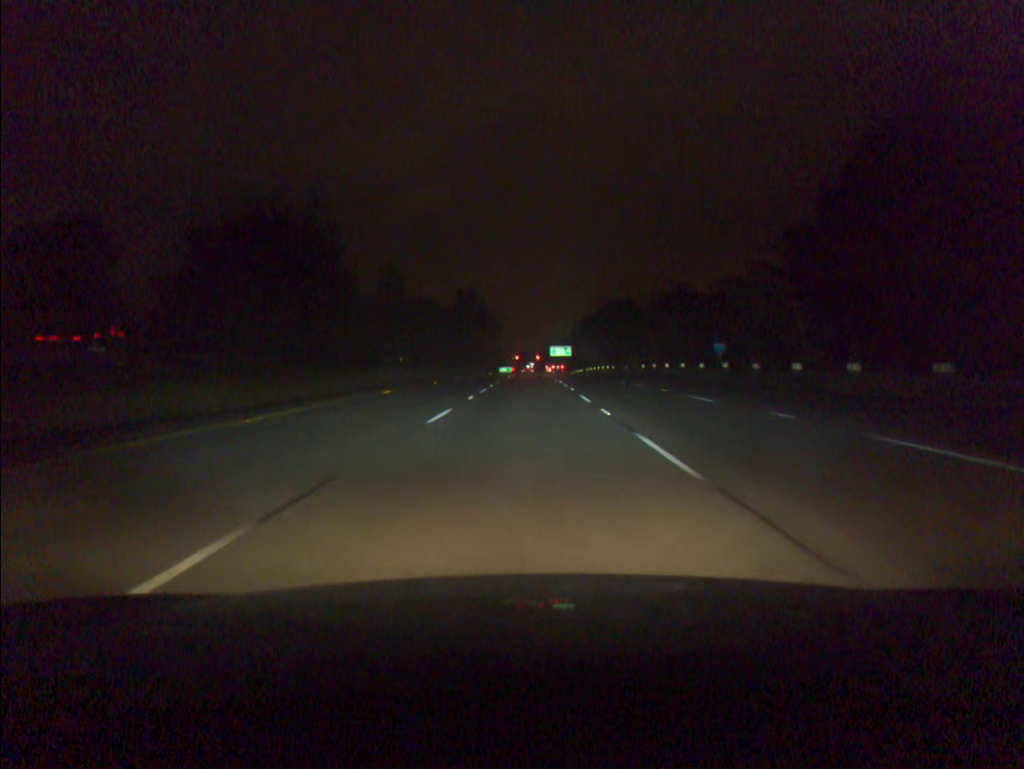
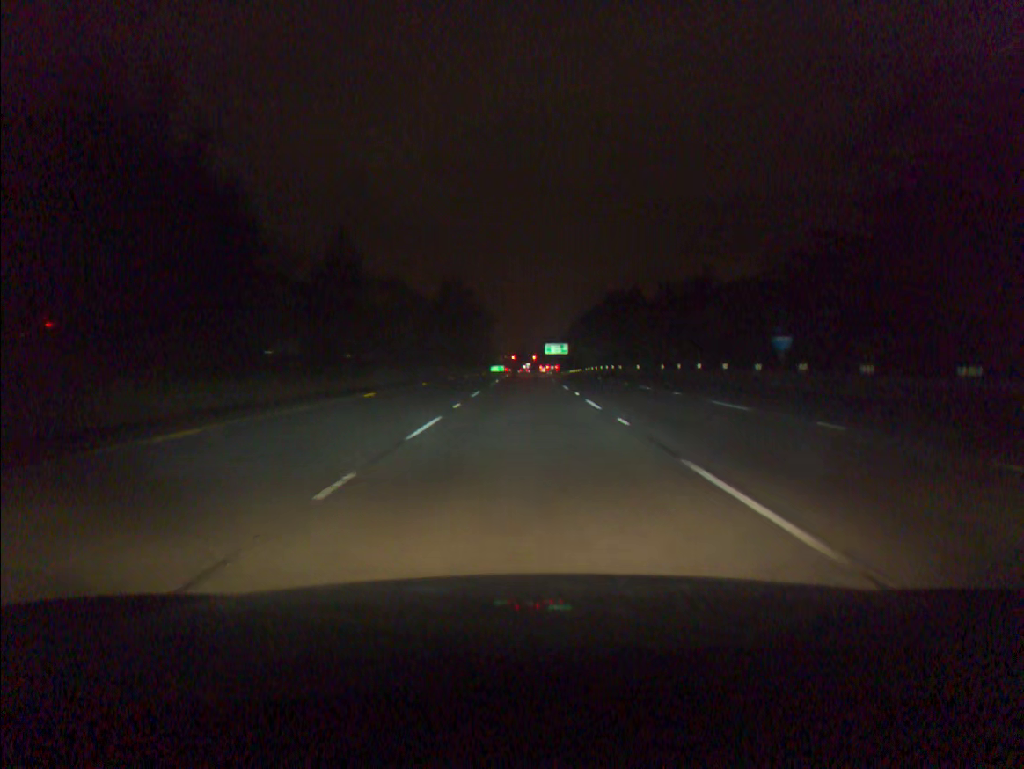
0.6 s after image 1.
(0.0, +17.8) m; 0°
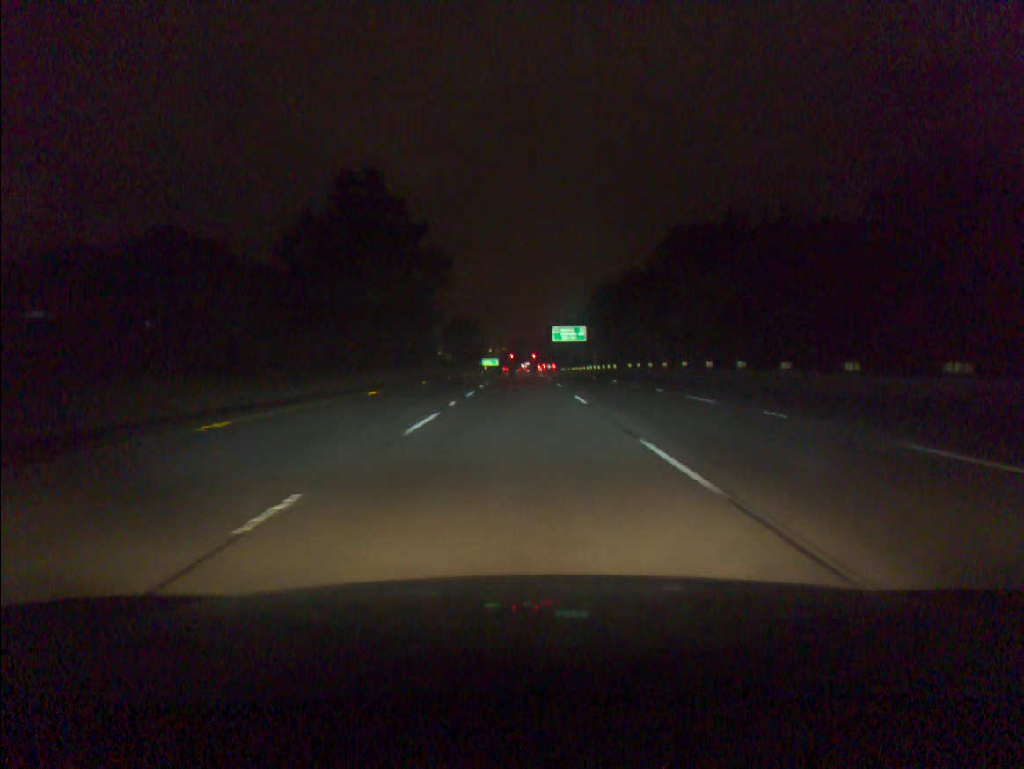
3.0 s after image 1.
(+0.7, +71.0) m; 0°
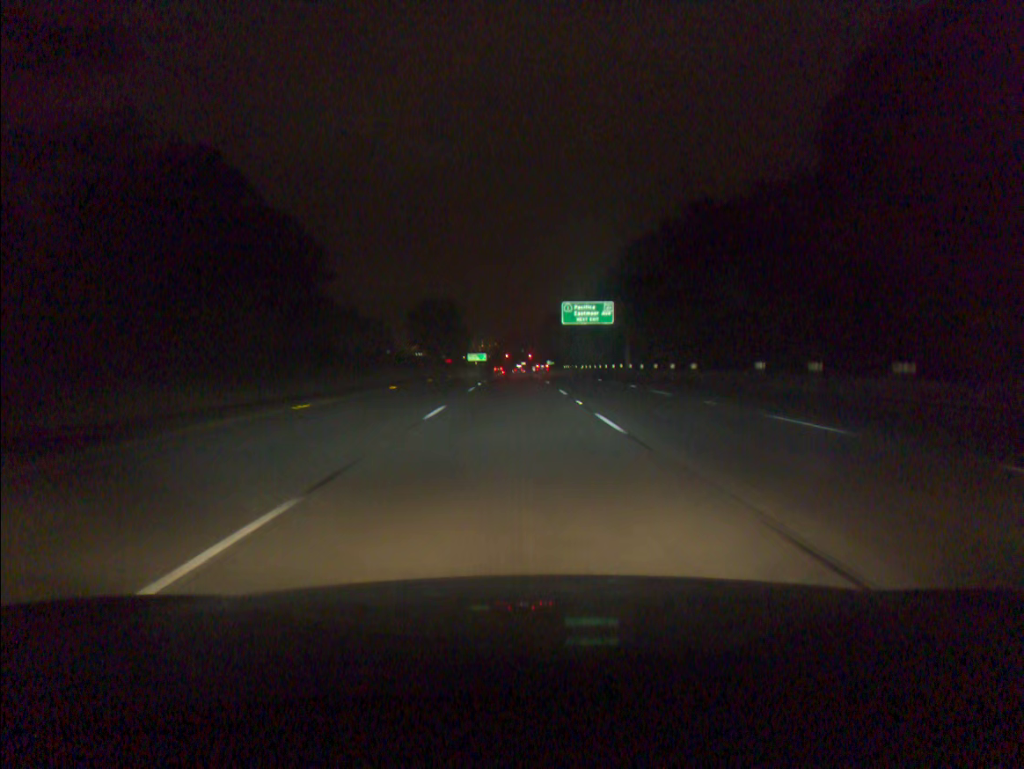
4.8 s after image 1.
(+0.1, +52.5) m; +1°
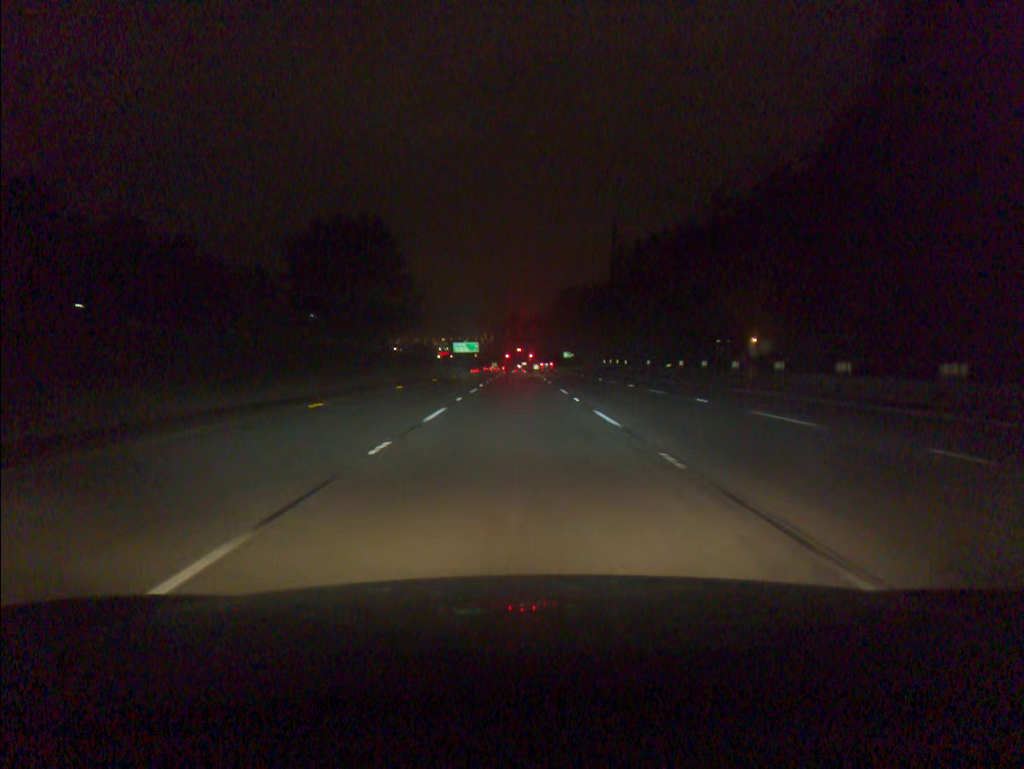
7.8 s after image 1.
(-0.4, +86.5) m; 0°
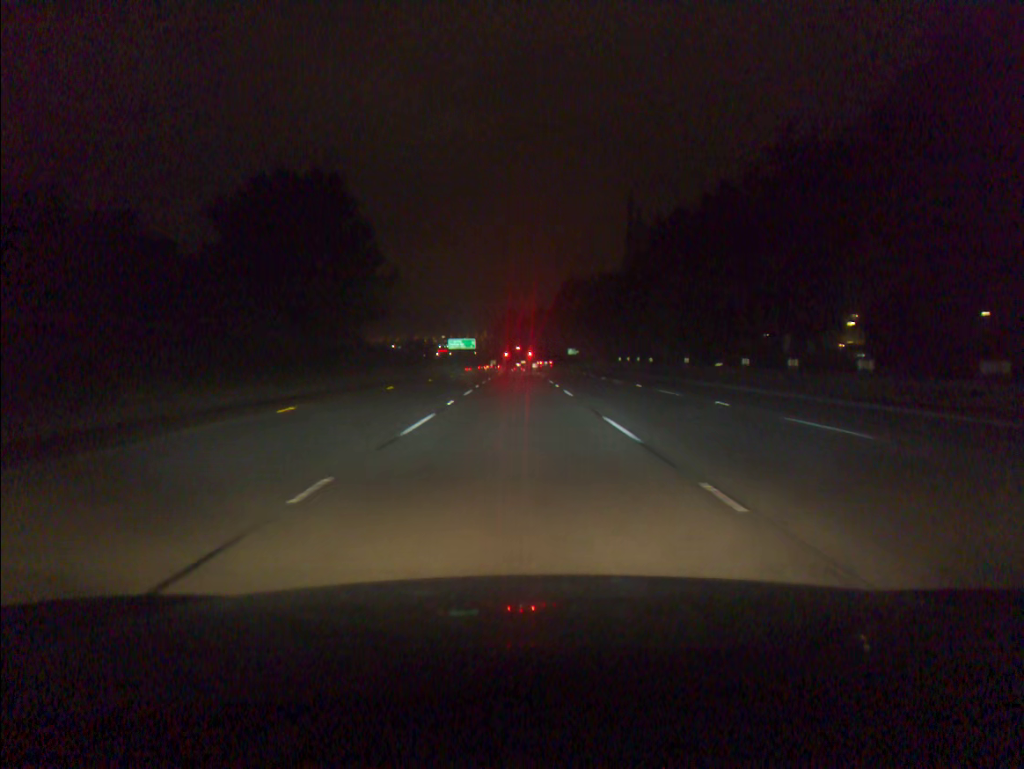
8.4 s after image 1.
(0.0, +17.2) m; 0°
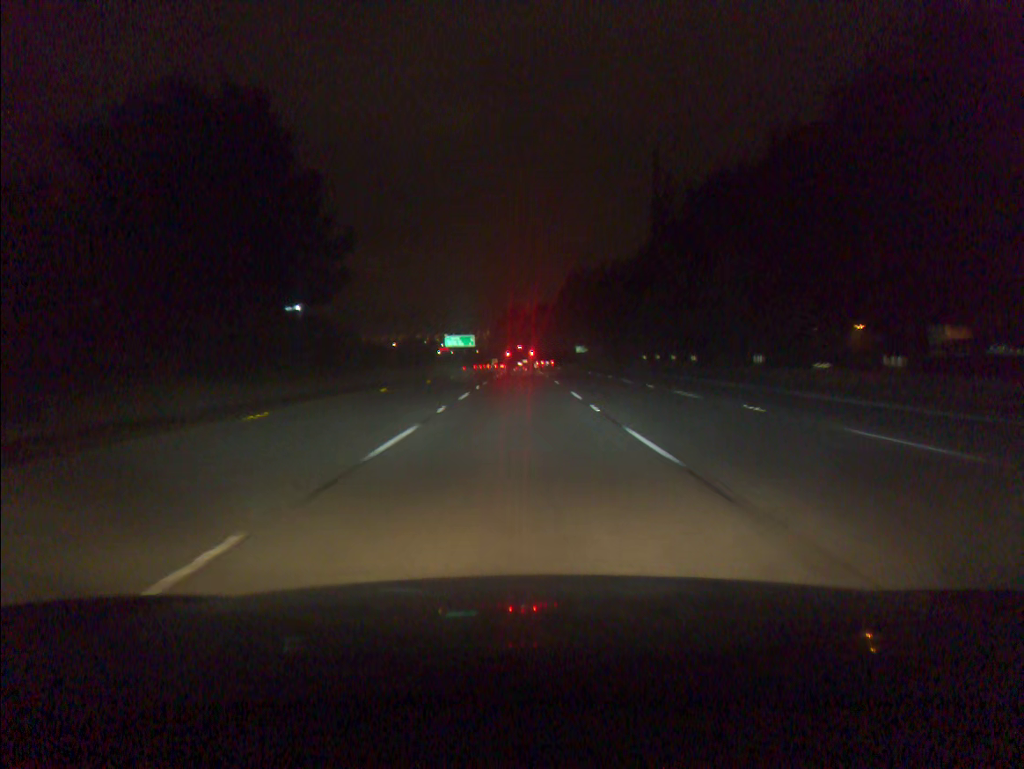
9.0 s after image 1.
(0.0, +17.2) m; 0°
